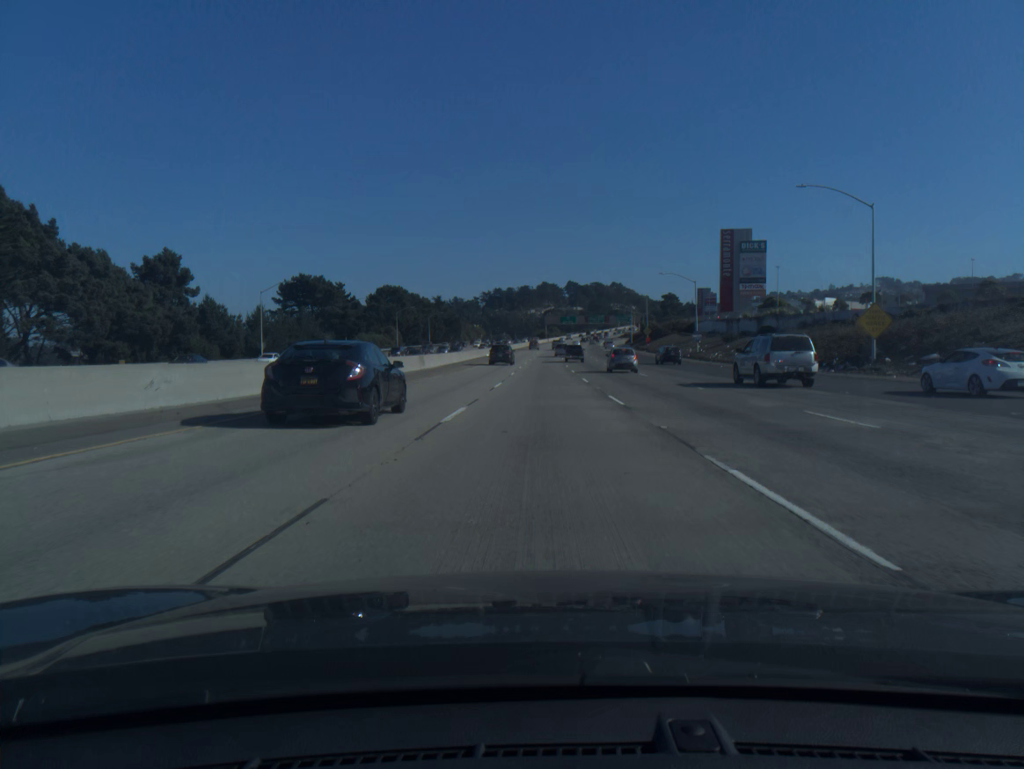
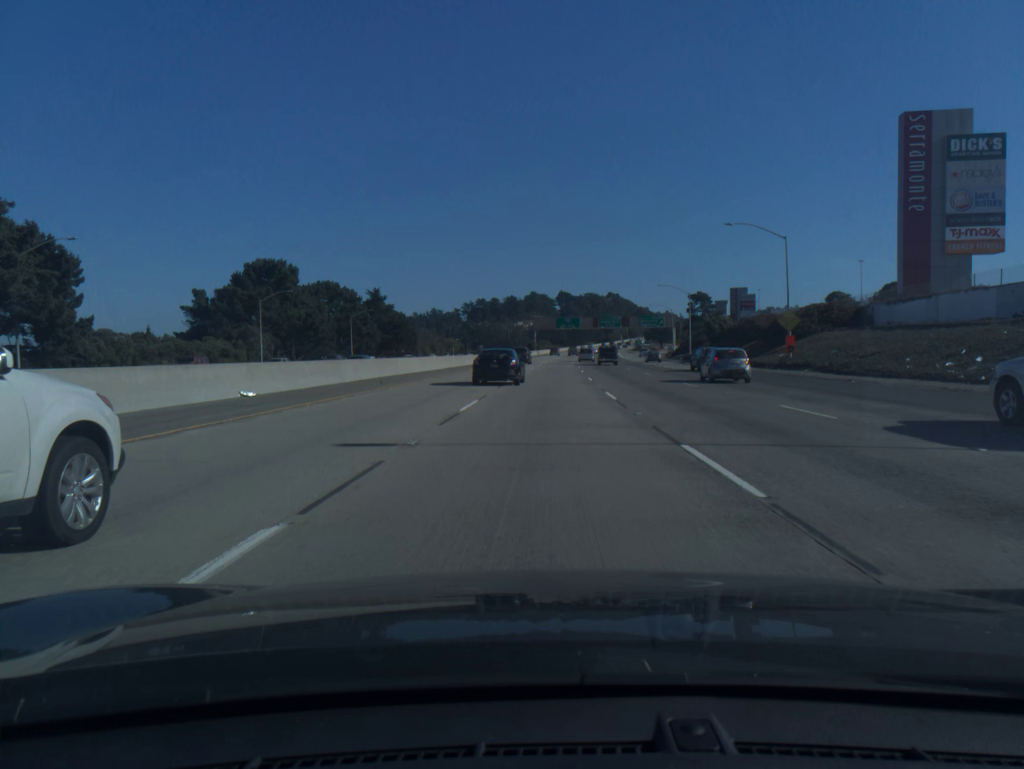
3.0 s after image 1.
(+0.7, +85.5) m; +1°
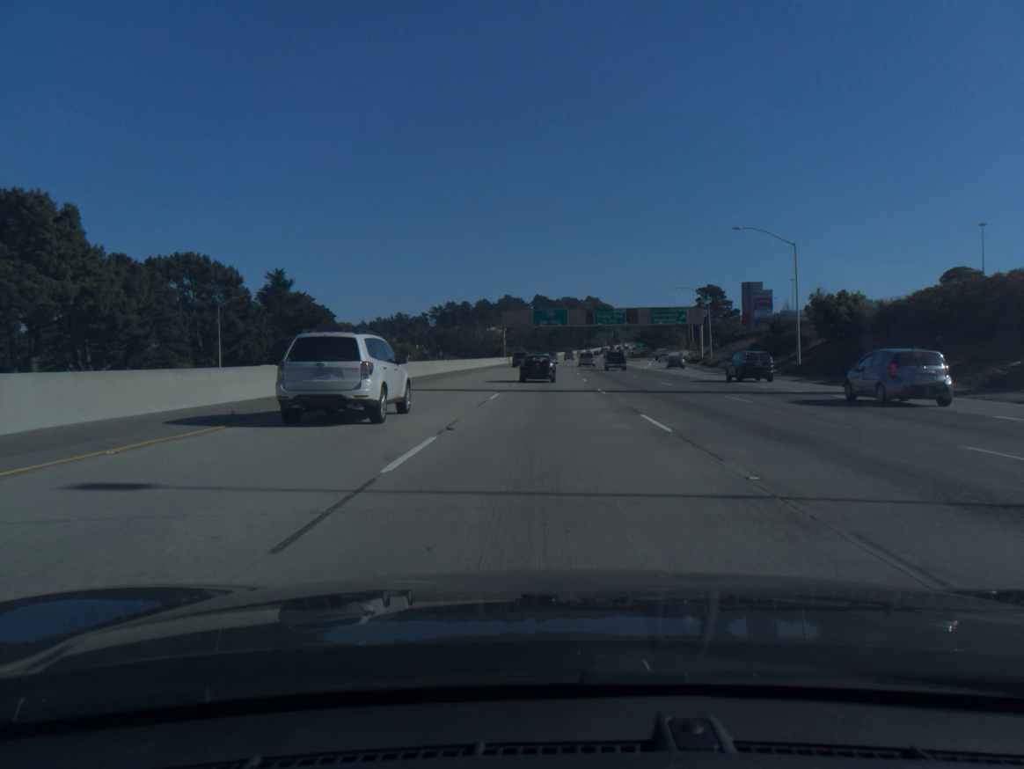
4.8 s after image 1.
(+0.7, +52.2) m; +2°
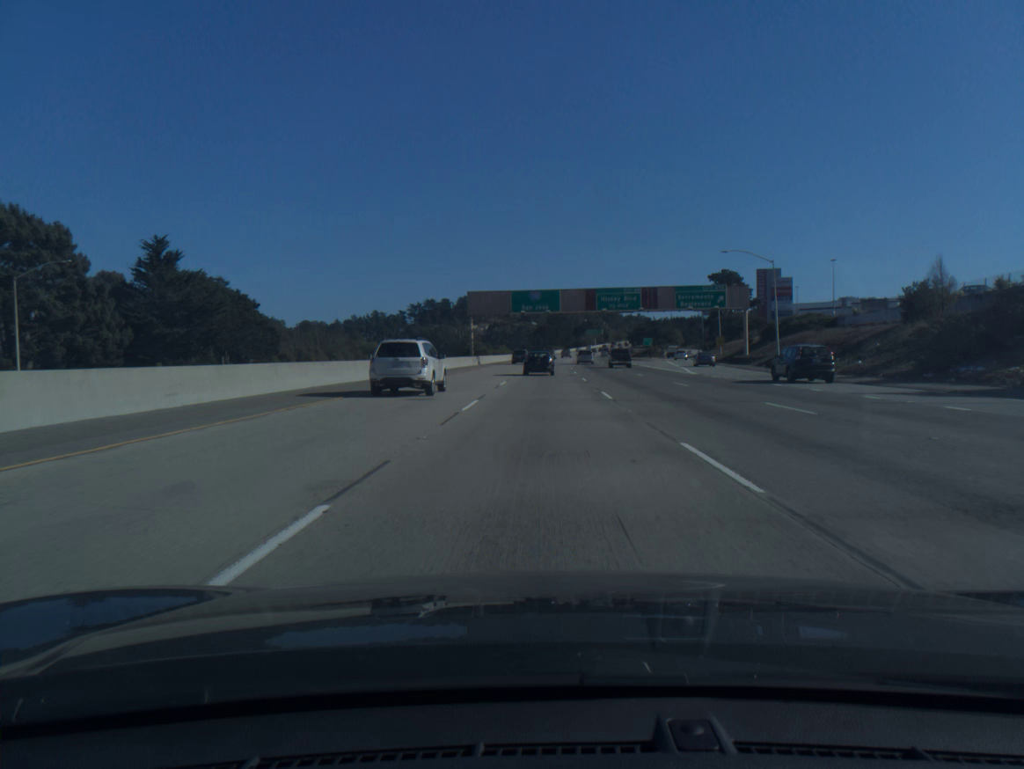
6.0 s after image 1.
(+0.4, +35.1) m; +1°
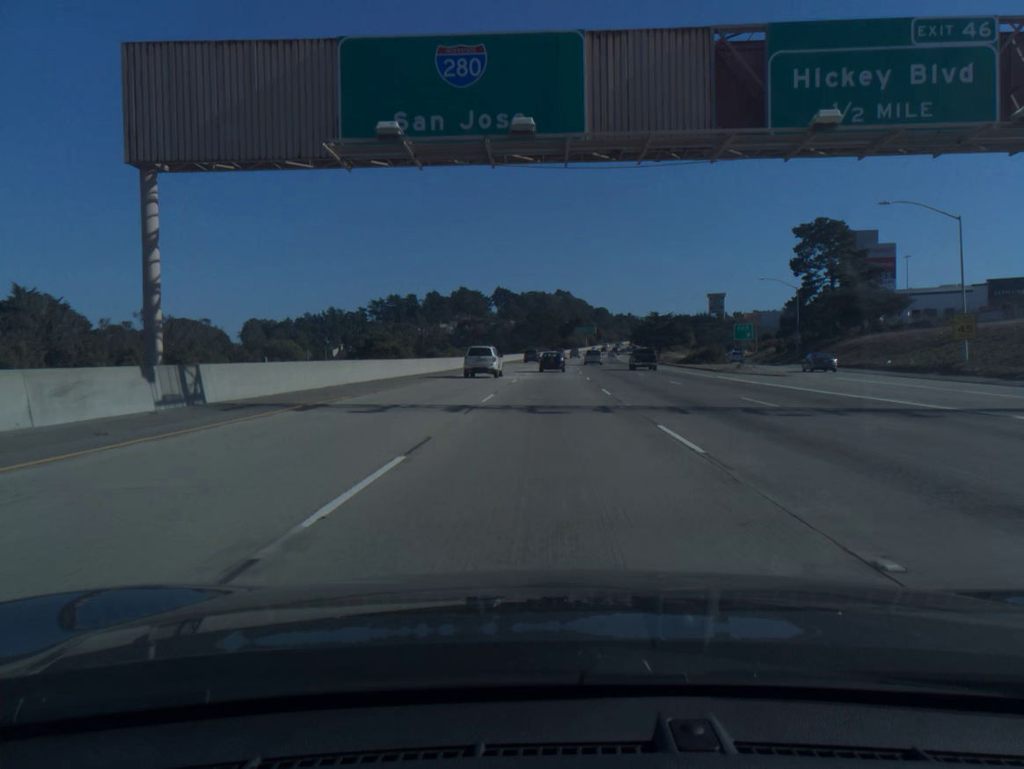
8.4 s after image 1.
(+0.8, +70.3) m; +1°
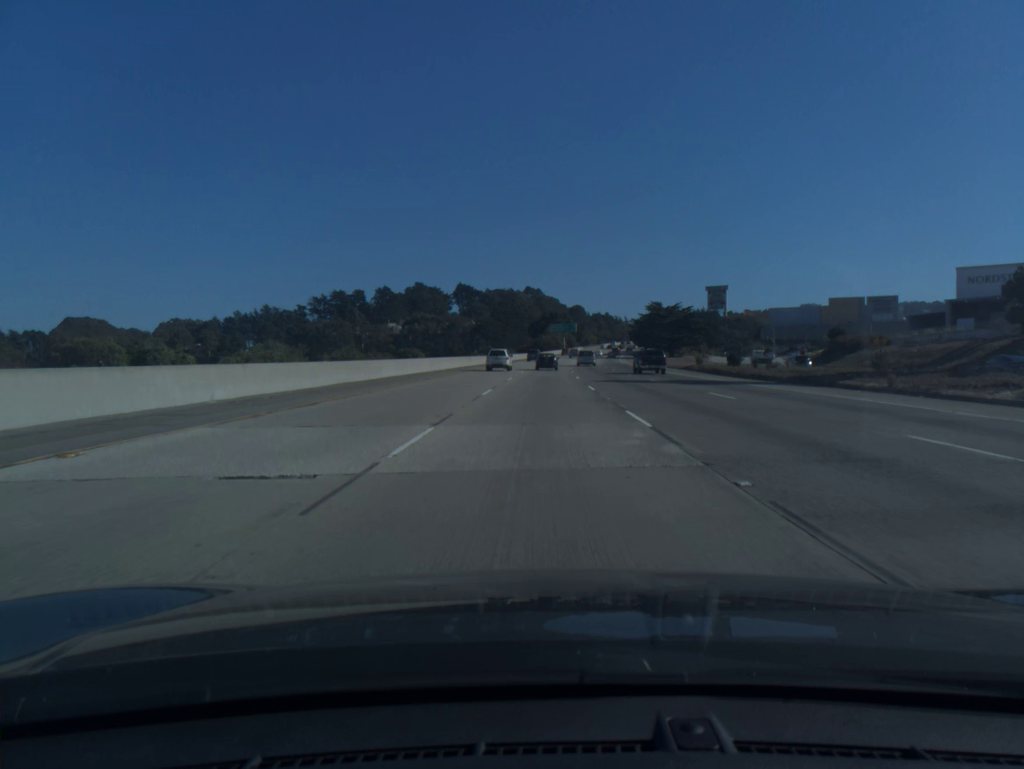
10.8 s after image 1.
(+1.5, +69.9) m; +2°
